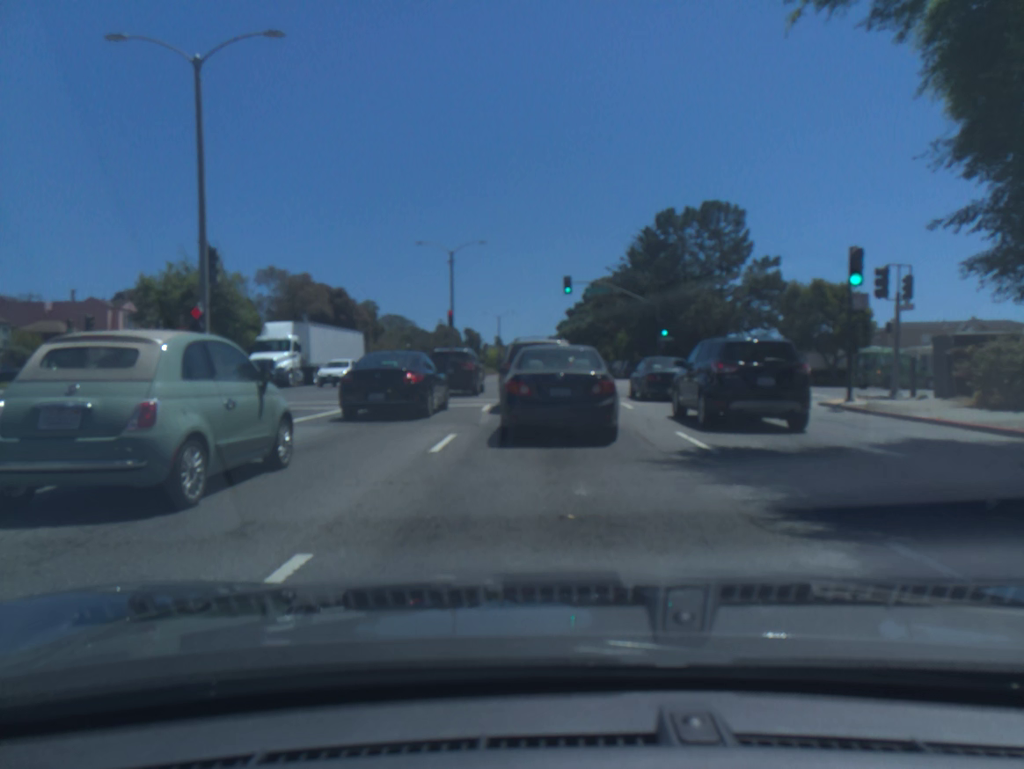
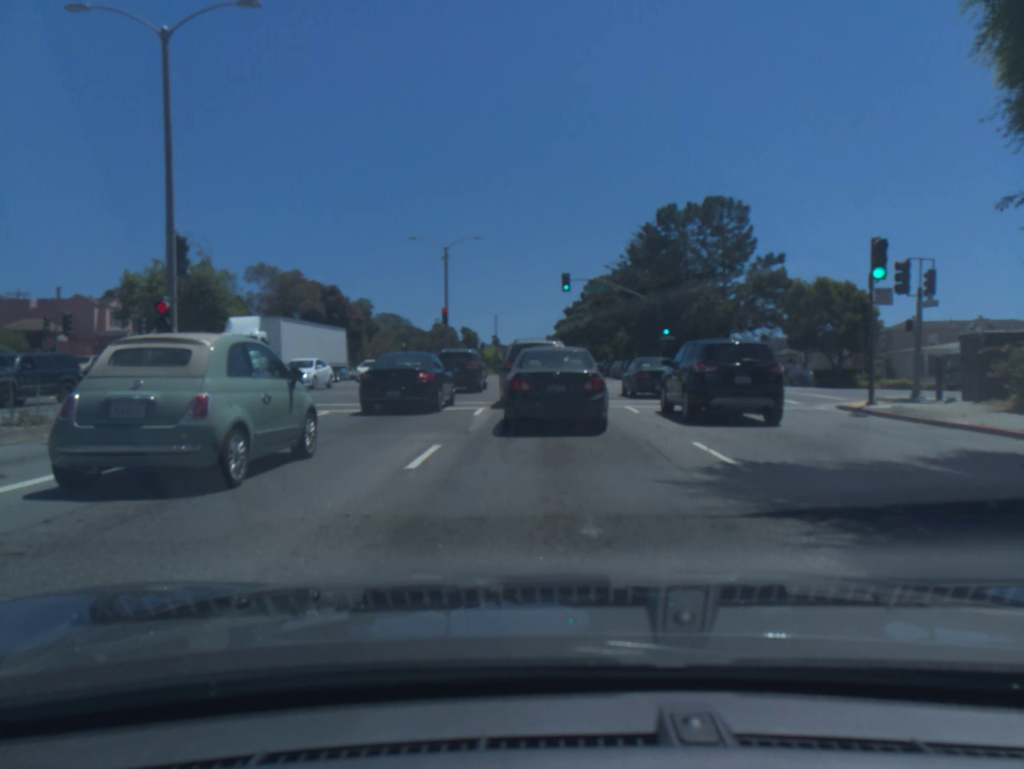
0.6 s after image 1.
(0.0, +1.5) m; +1°
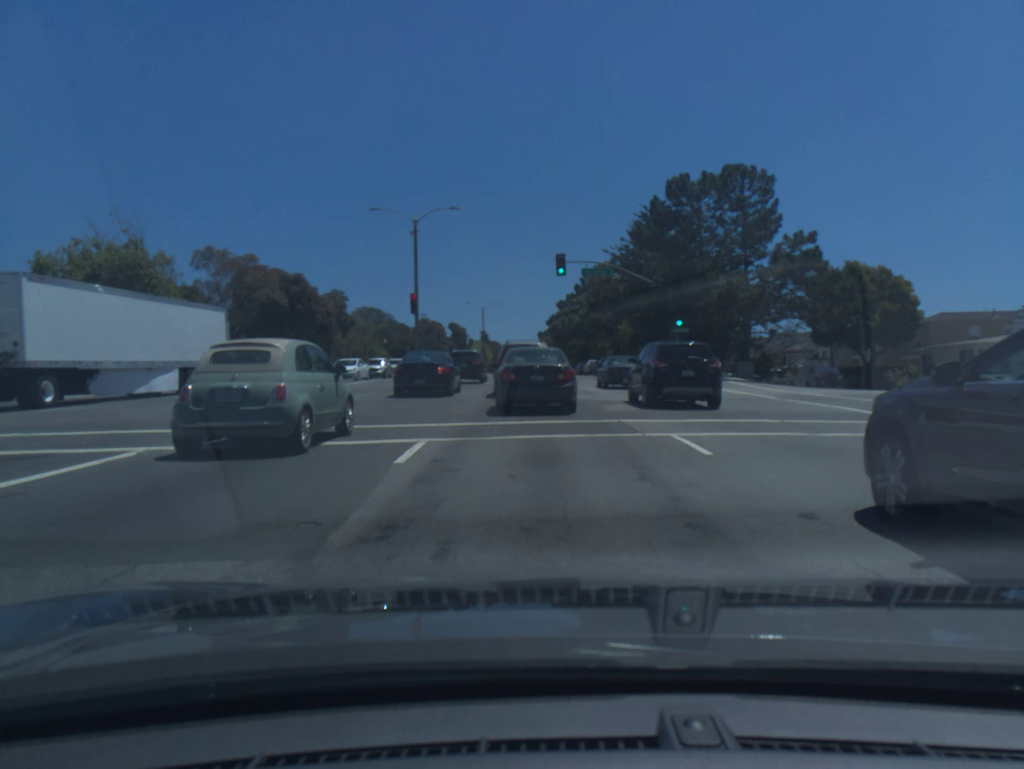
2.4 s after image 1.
(+0.1, +8.3) m; +1°
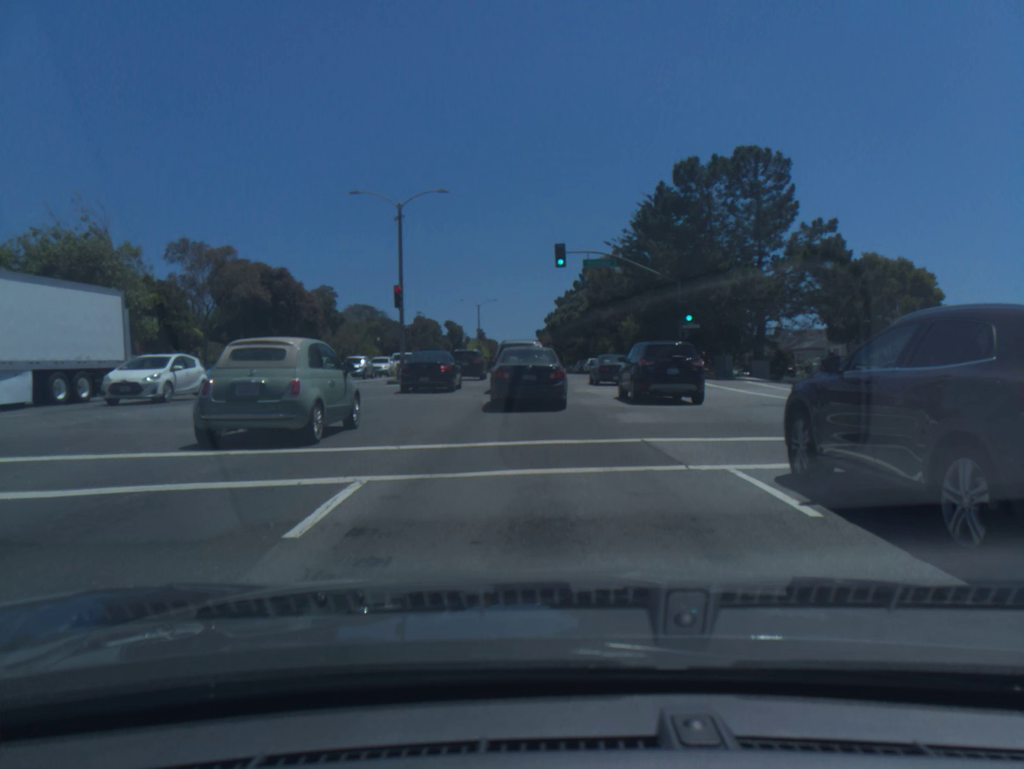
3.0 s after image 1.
(0.0, +3.7) m; 0°
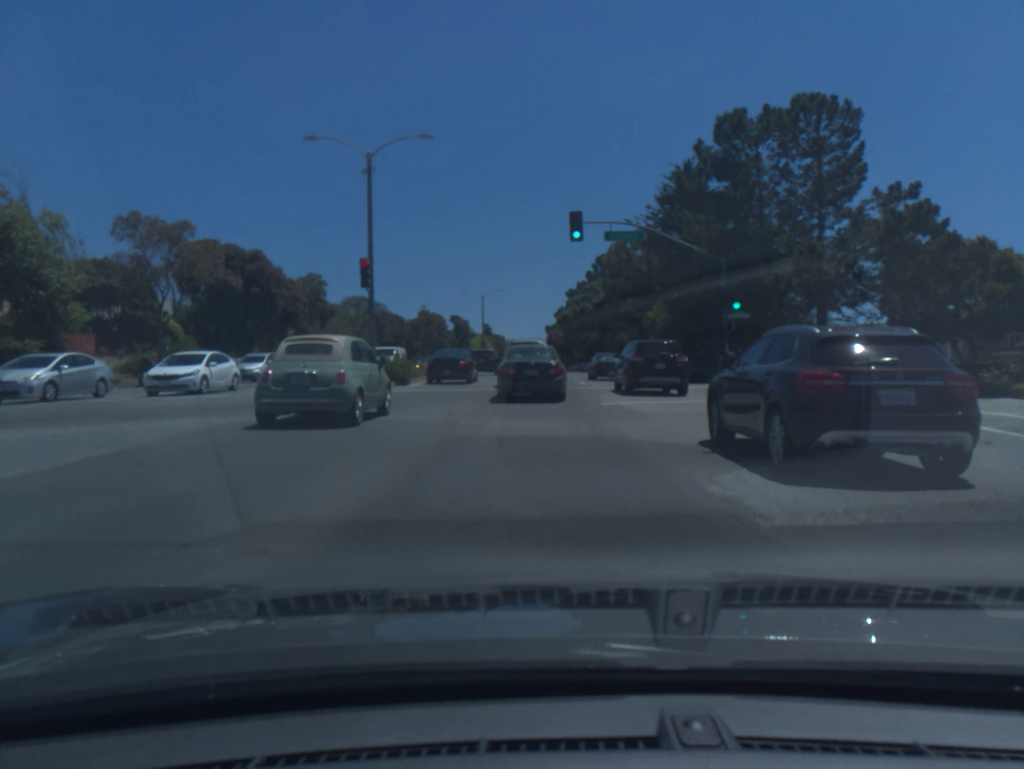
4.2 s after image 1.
(-0.1, +8.5) m; -1°
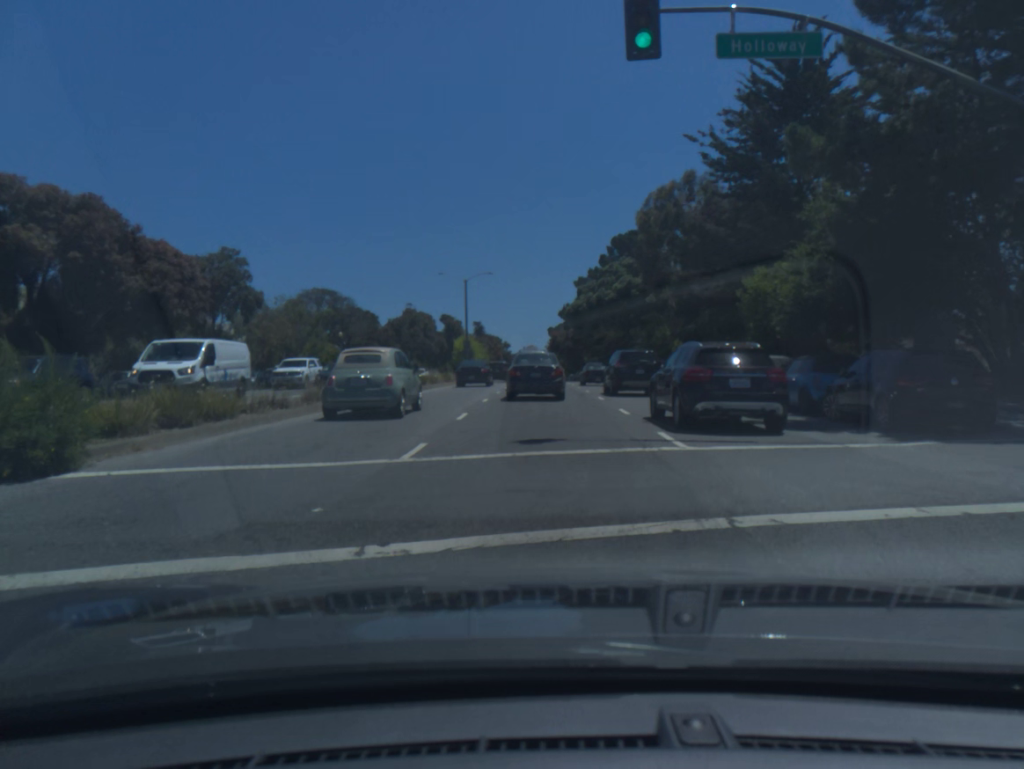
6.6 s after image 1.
(-0.5, +21.8) m; -1°
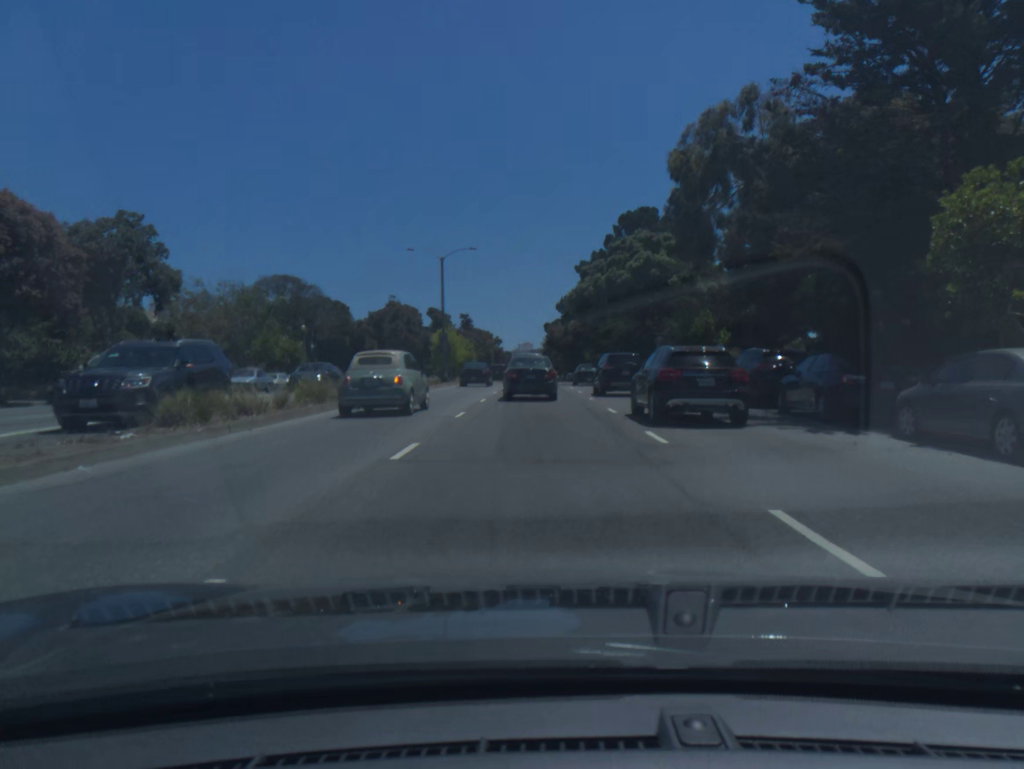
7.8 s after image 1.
(+0.1, +12.9) m; +1°
